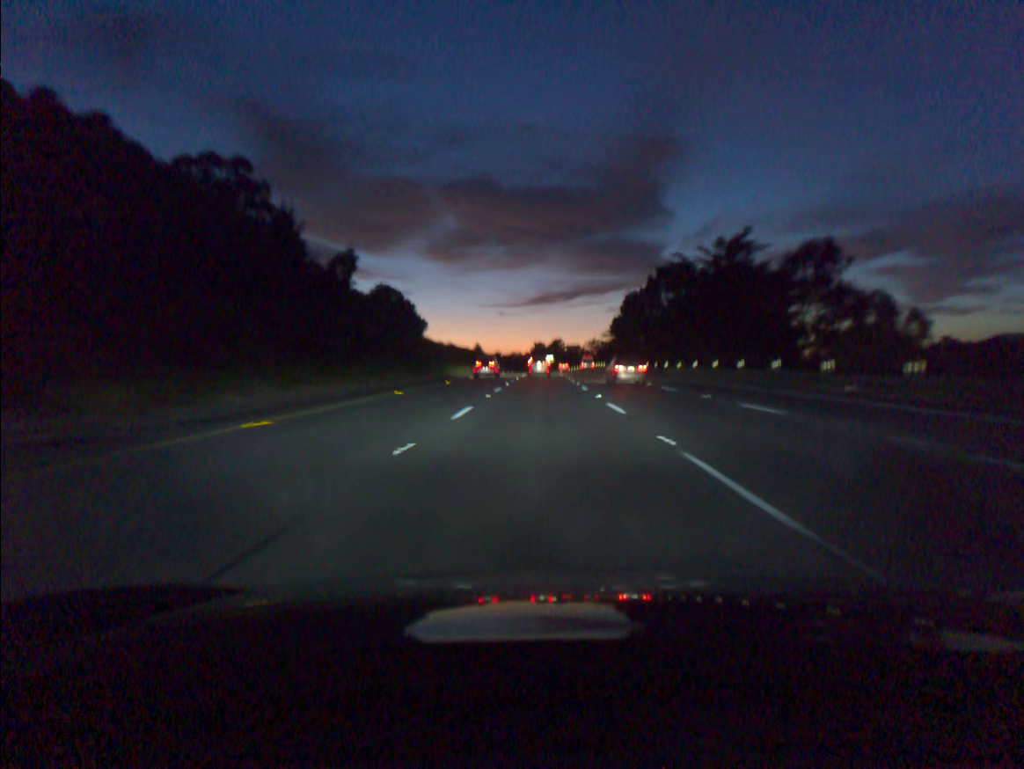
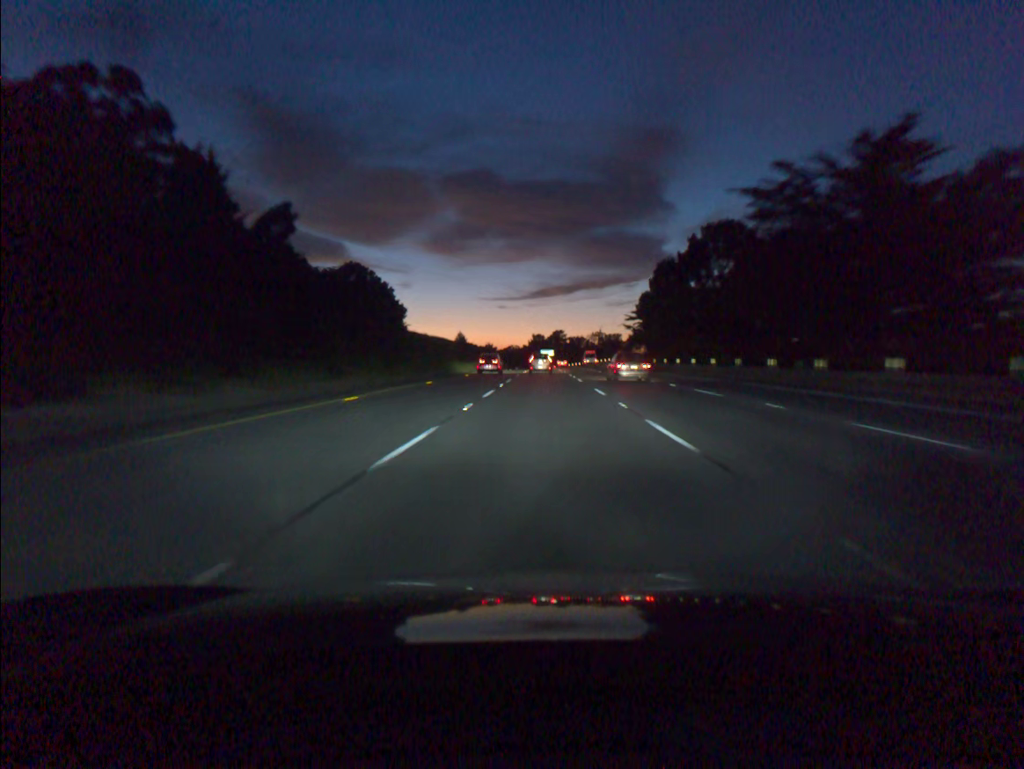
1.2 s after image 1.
(0.0, +36.9) m; 0°
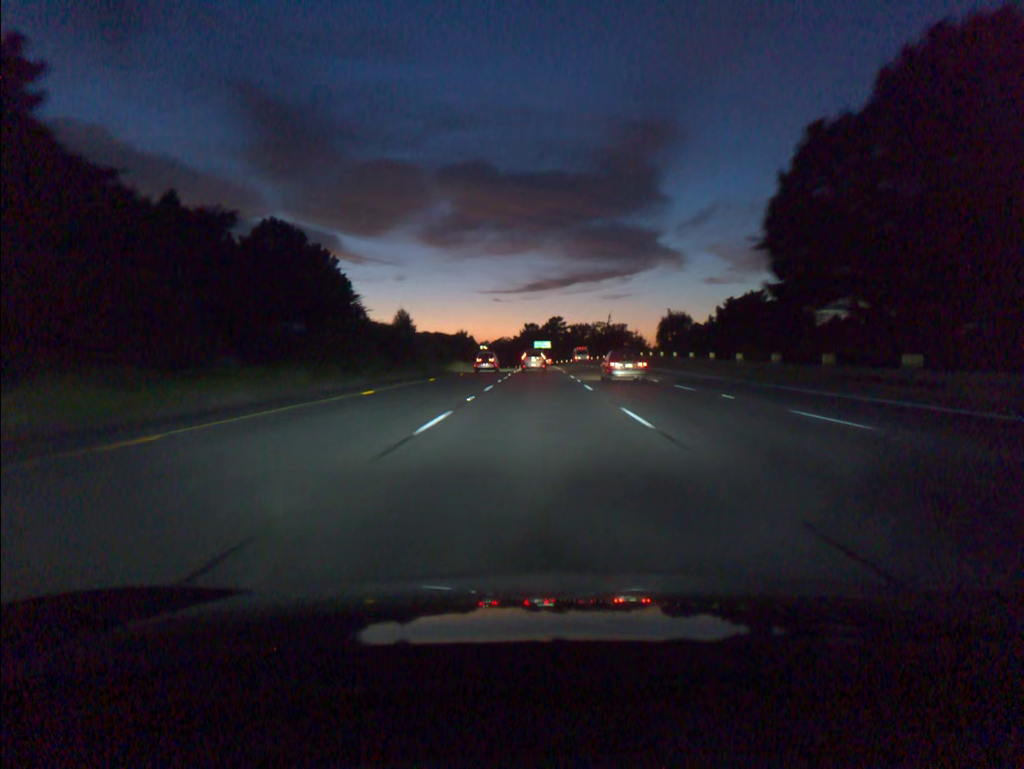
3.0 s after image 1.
(+0.2, +55.1) m; 0°
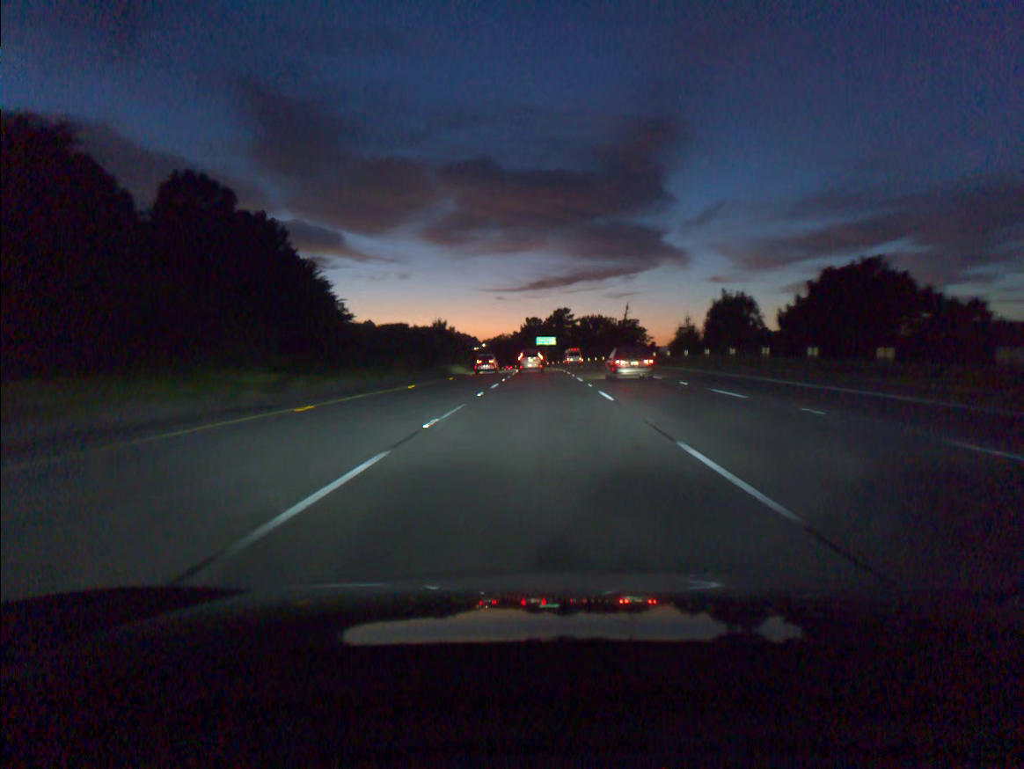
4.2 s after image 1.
(-0.1, +36.1) m; 0°
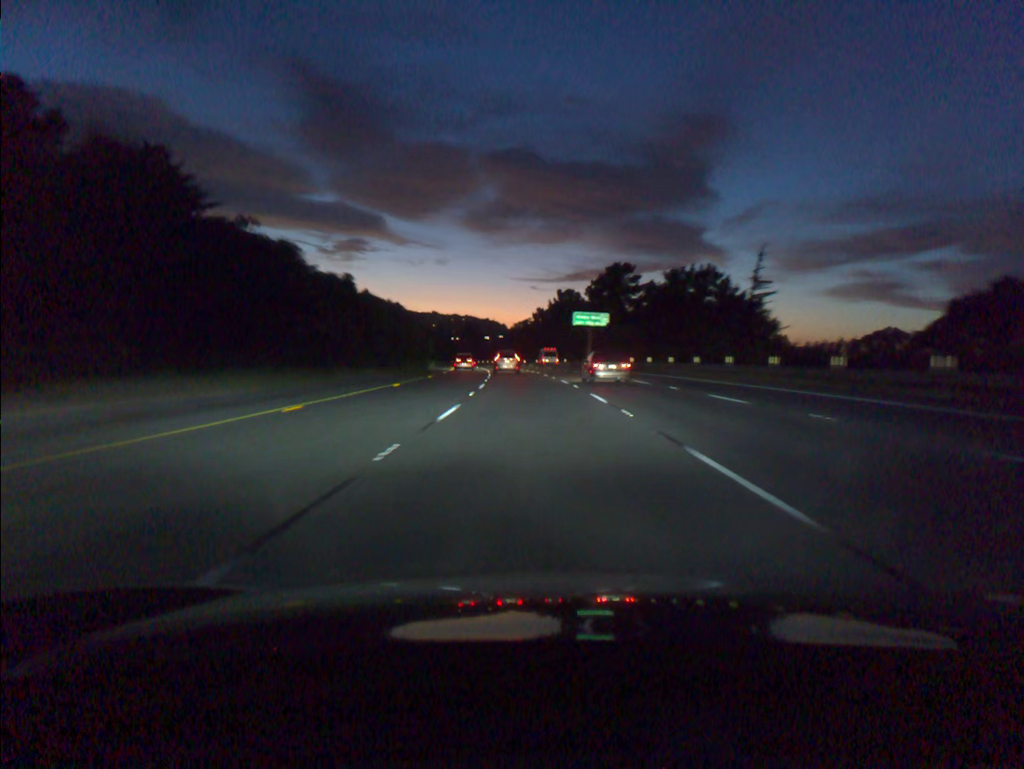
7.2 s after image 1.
(-1.0, +88.2) m; -2°
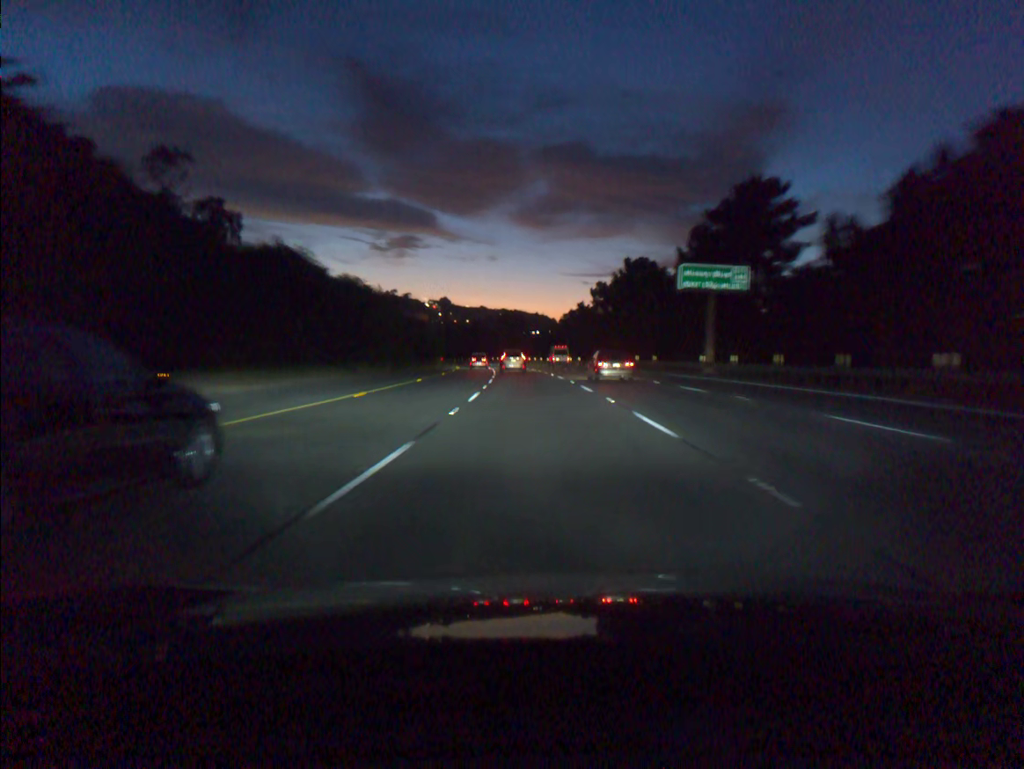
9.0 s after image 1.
(-1.7, +52.4) m; -4°
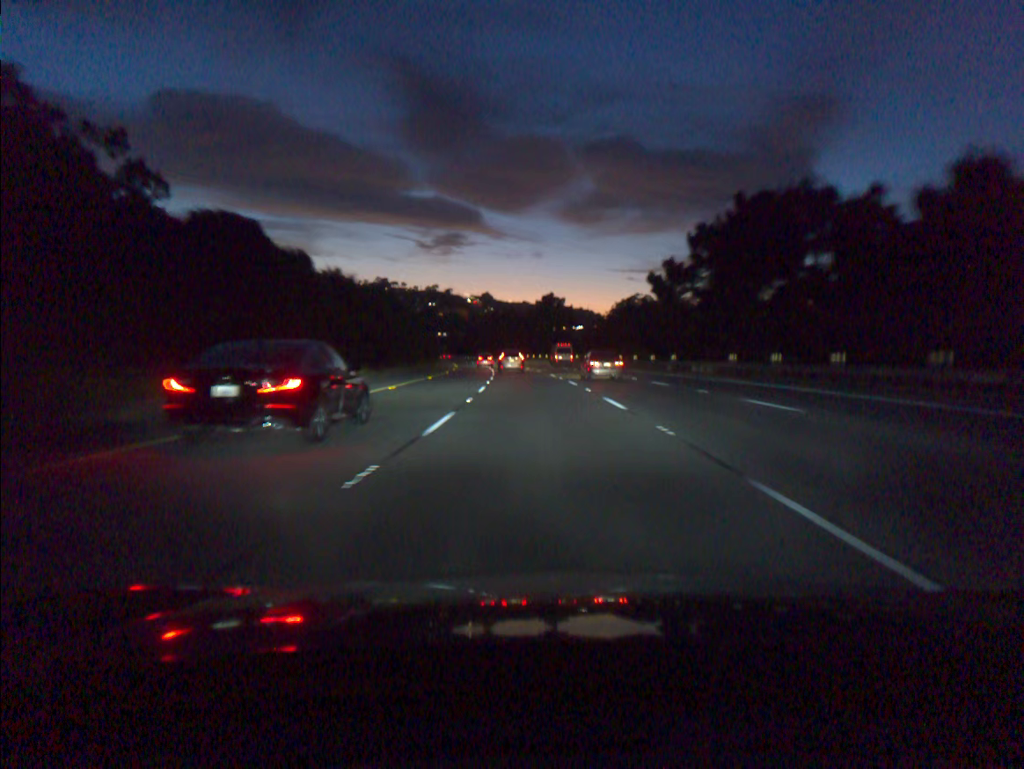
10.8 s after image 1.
(-1.4, +52.4) m; -3°
